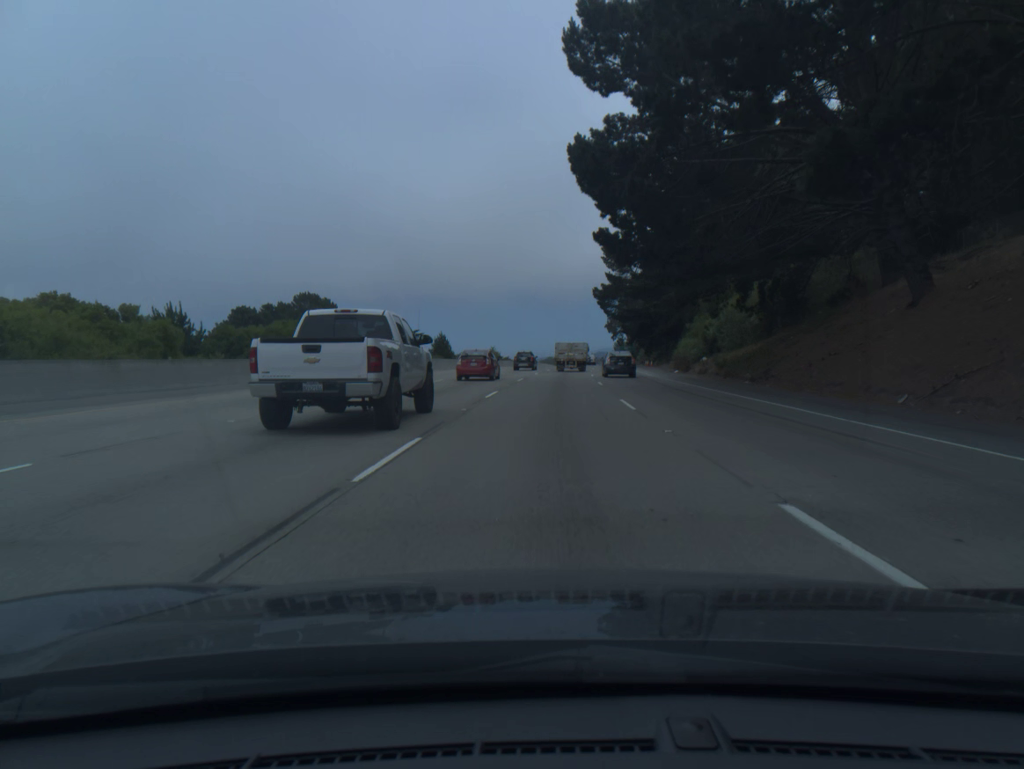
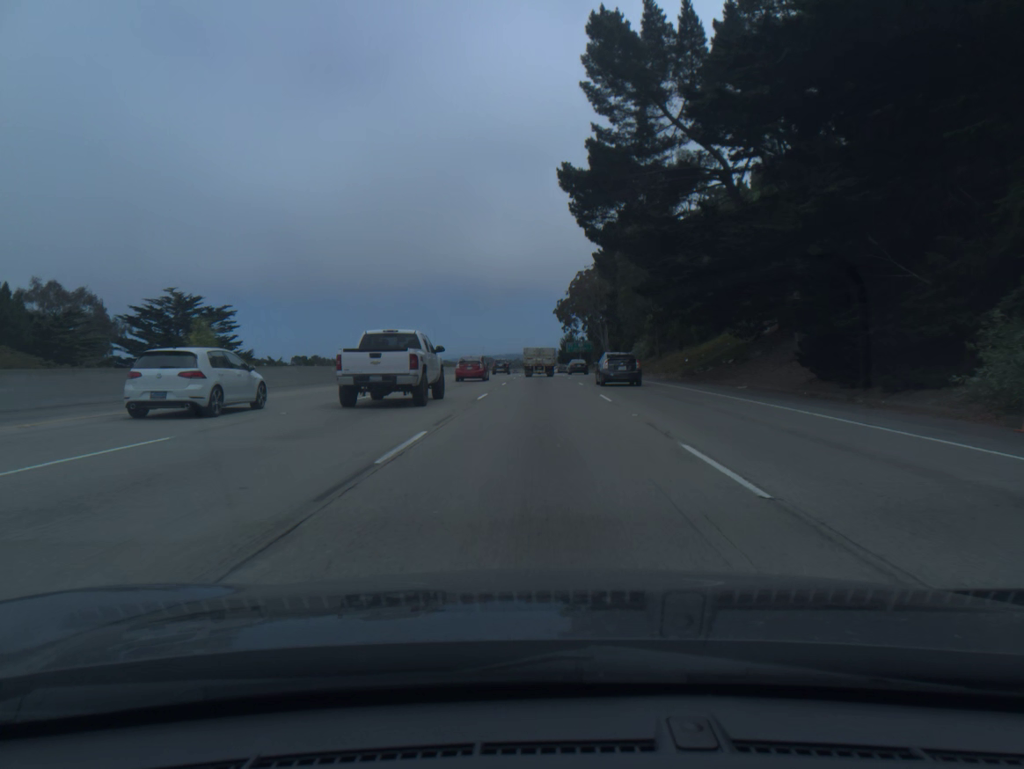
(+3.8, +83.9) m; +5°
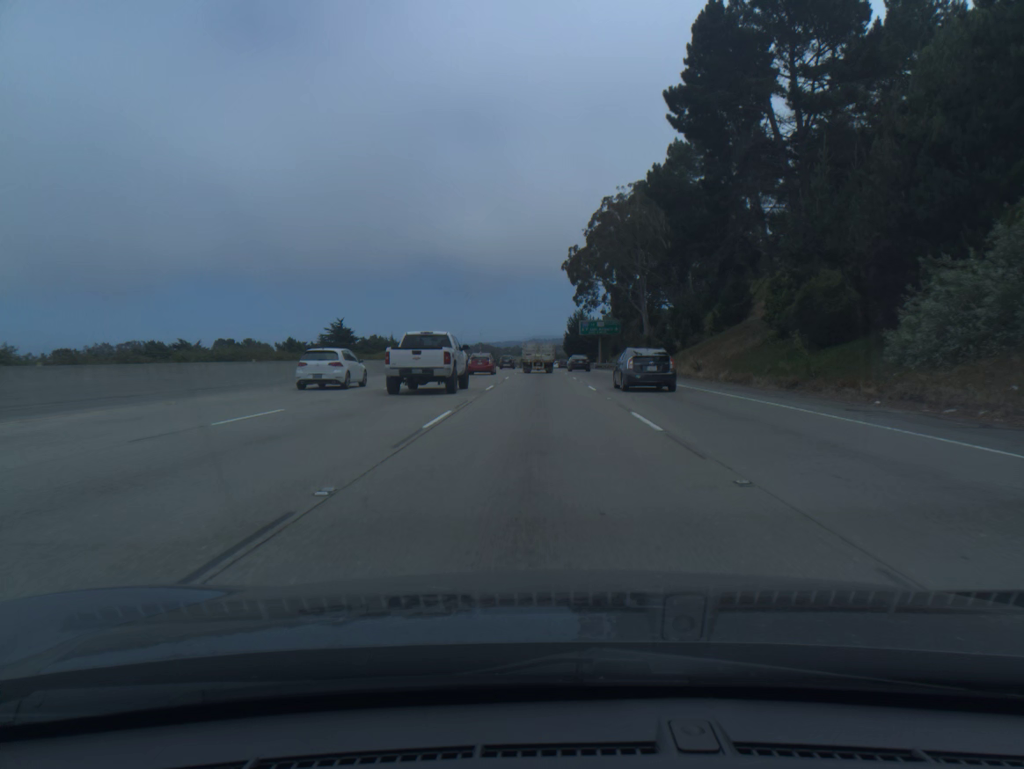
(+0.1, +67.5) m; 0°
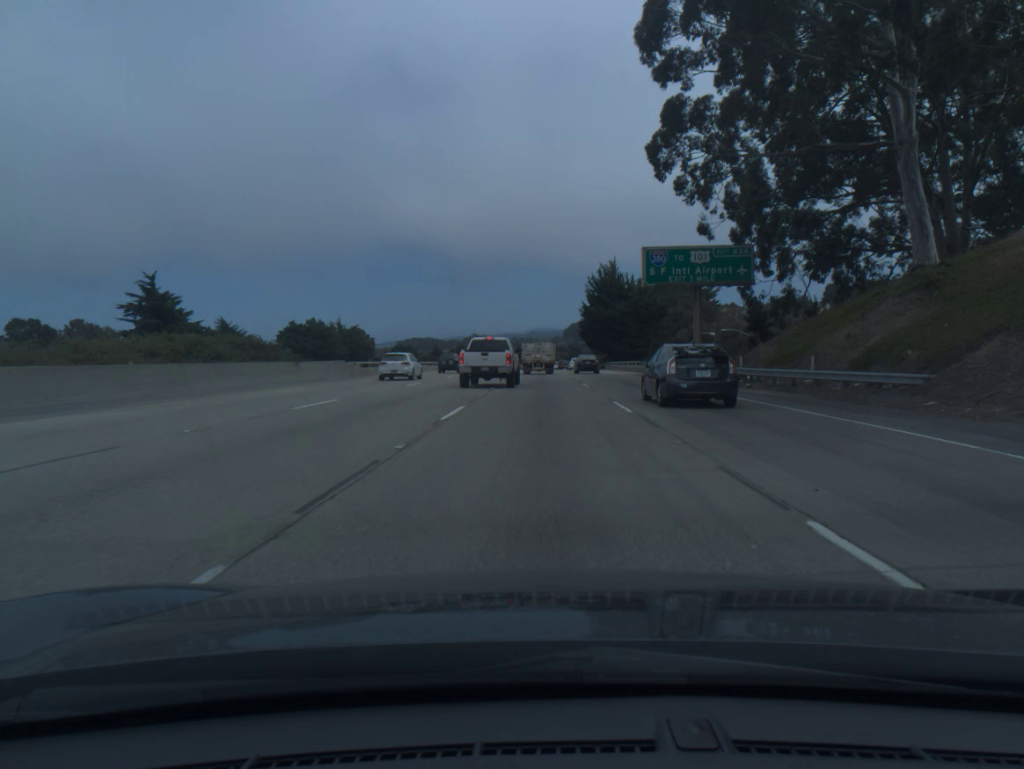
(0.0, +83.5) m; 0°
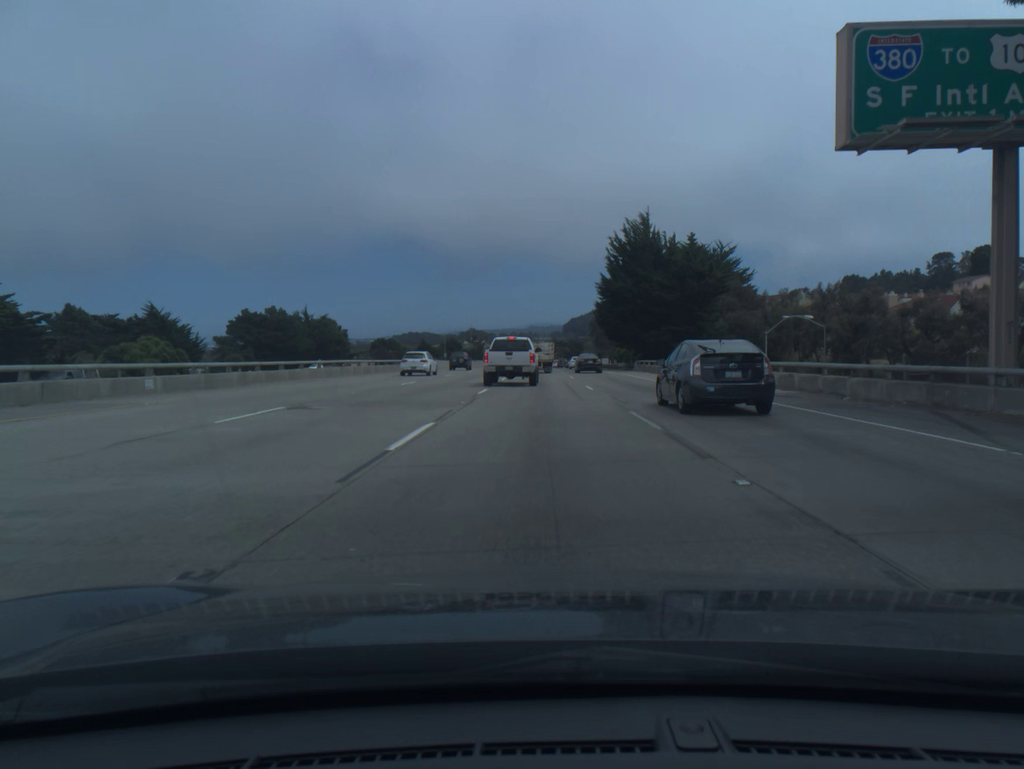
(0.0, +33.4) m; 0°
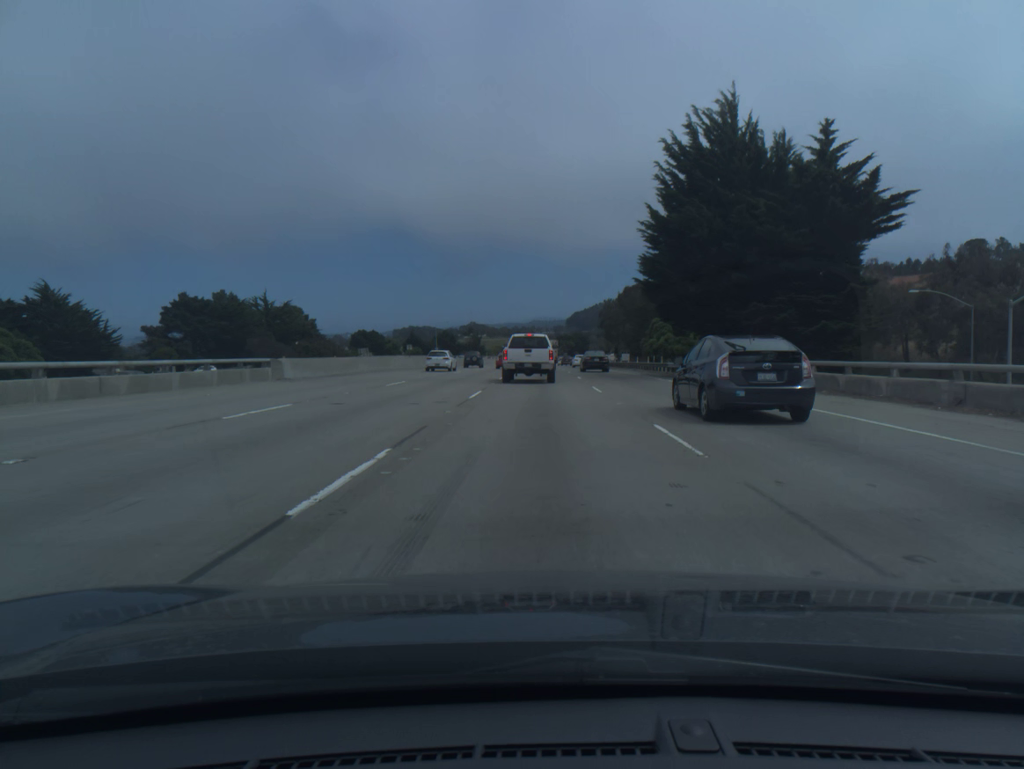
(0.0, +32.9) m; 0°
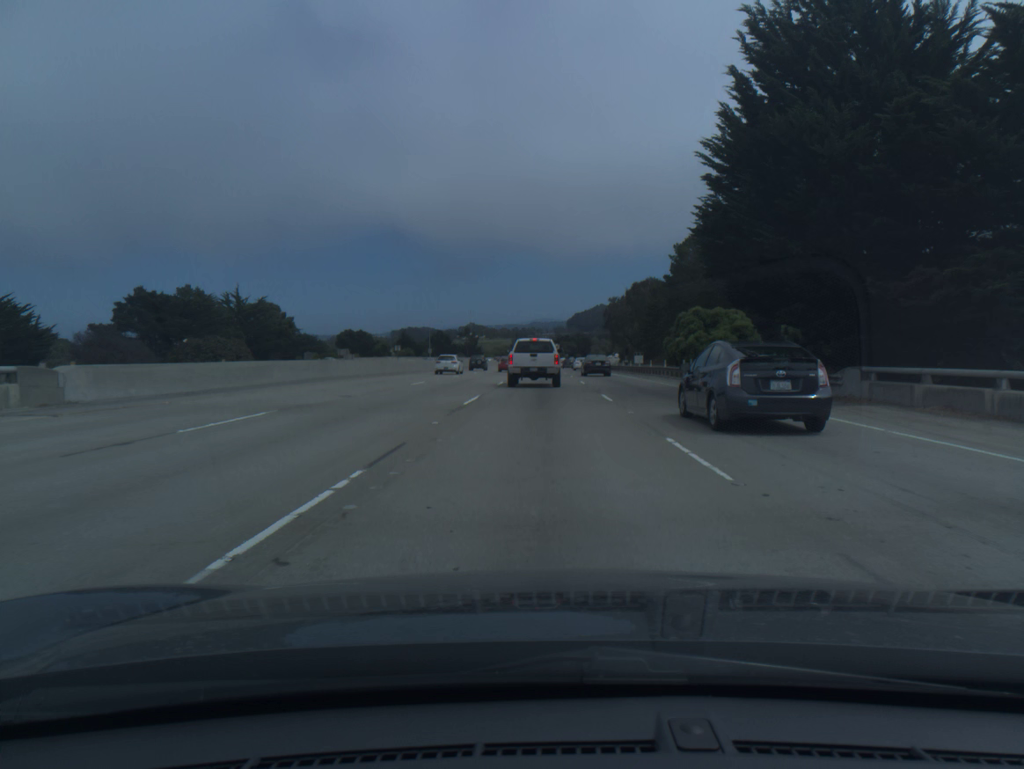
(0.0, +16.2) m; 0°
